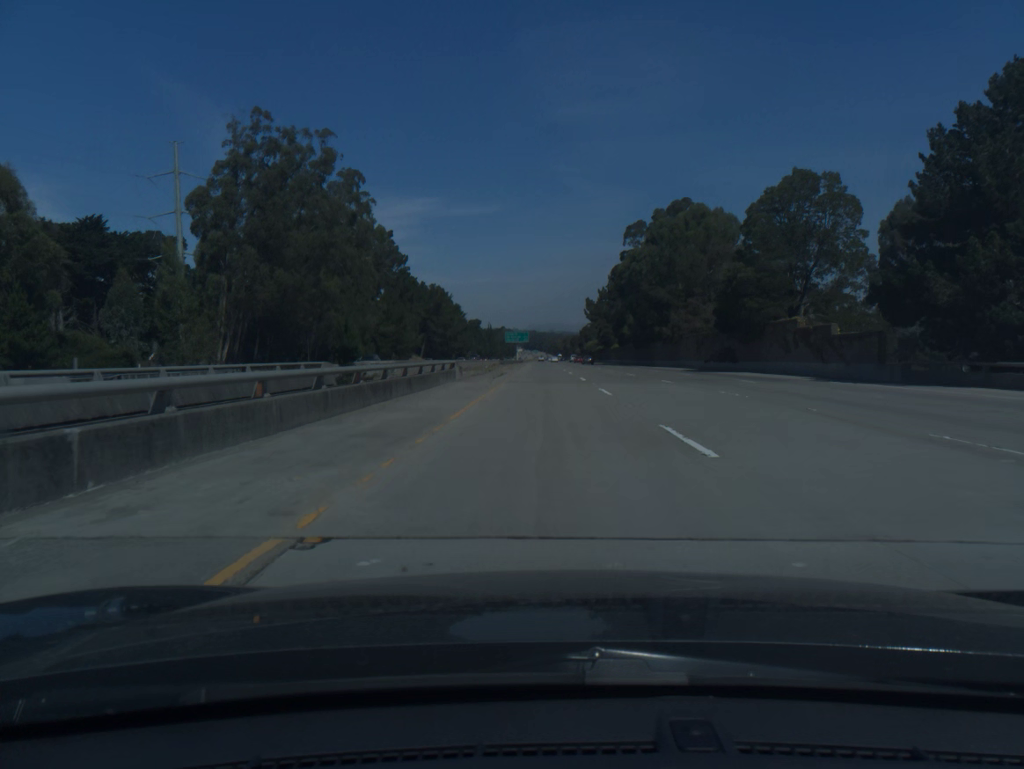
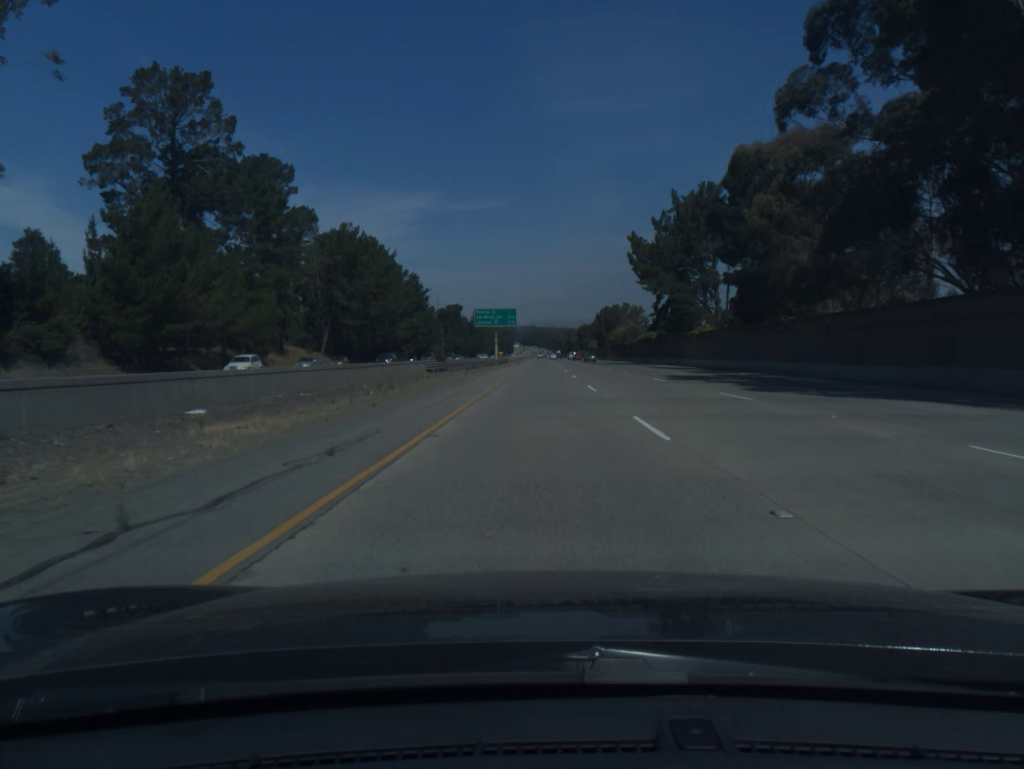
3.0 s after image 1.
(+0.2, +100.6) m; 0°
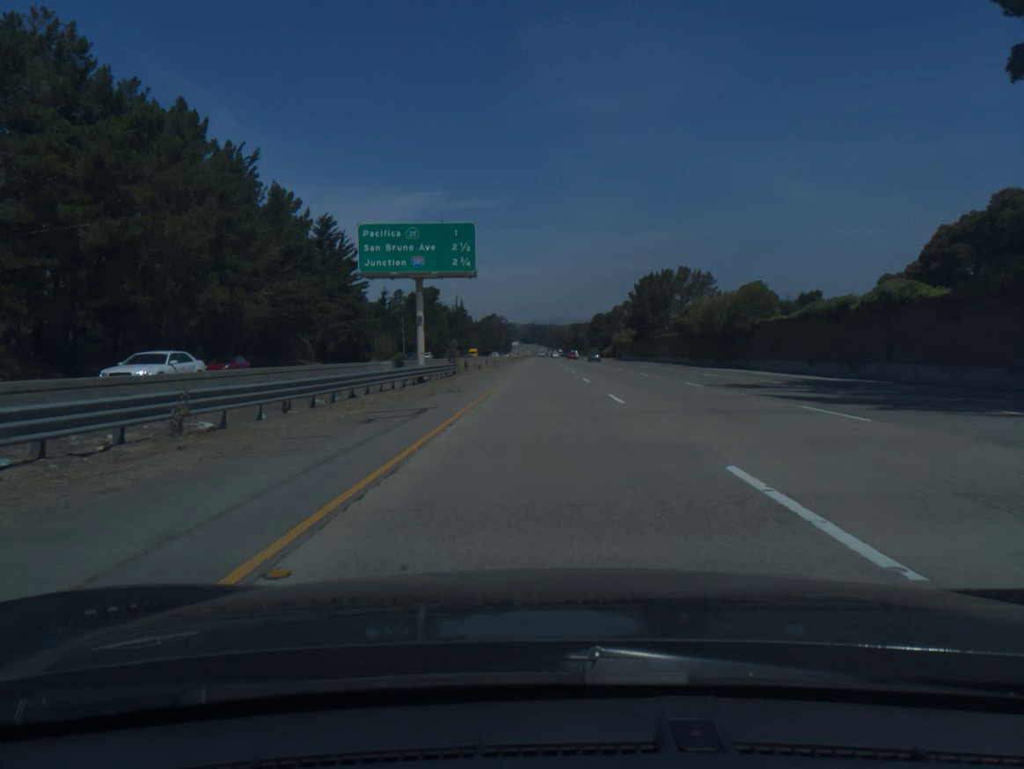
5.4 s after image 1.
(-0.2, +80.3) m; 0°
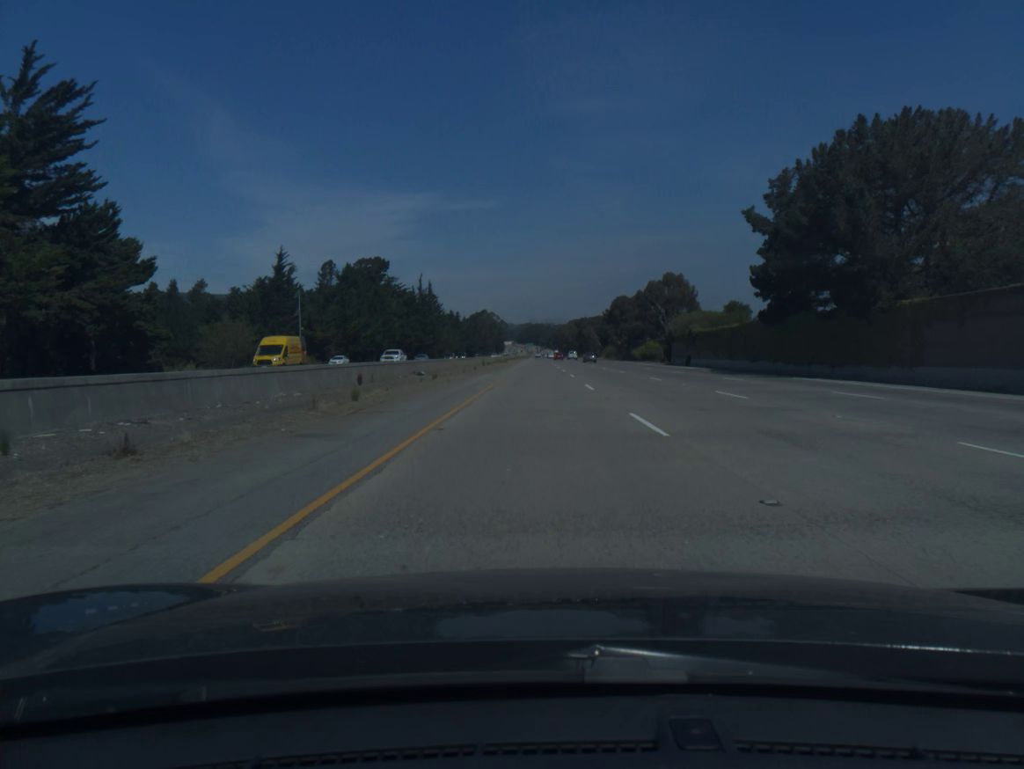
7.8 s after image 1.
(+0.3, +80.1) m; 0°
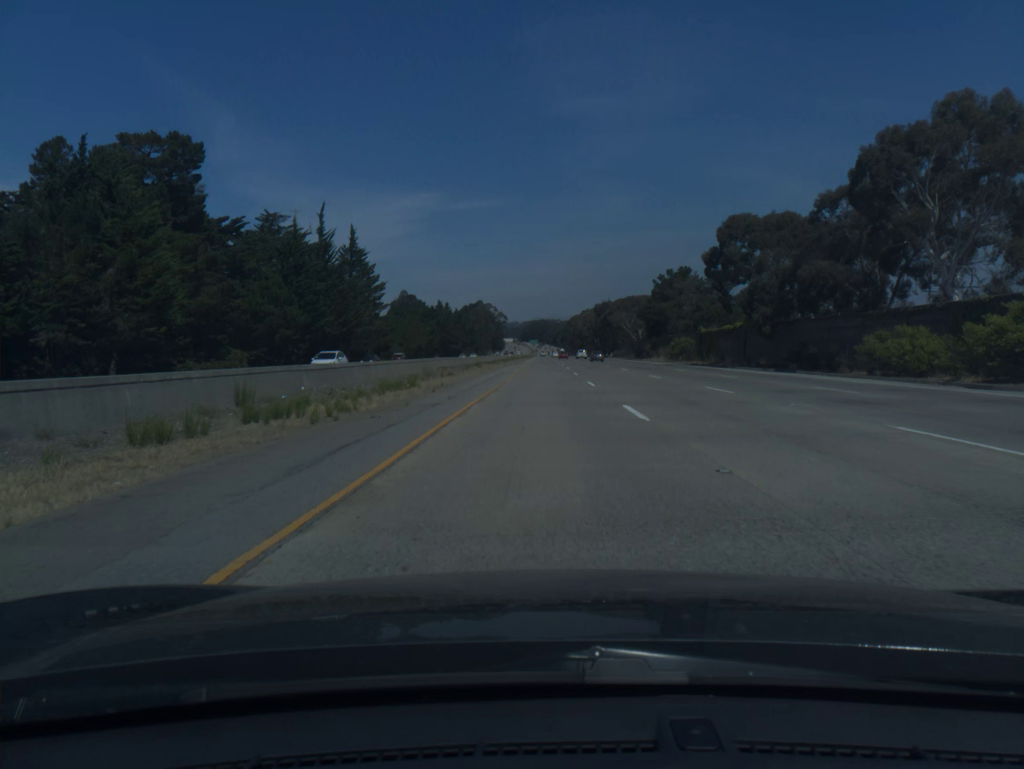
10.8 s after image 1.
(-0.3, +100.1) m; 0°
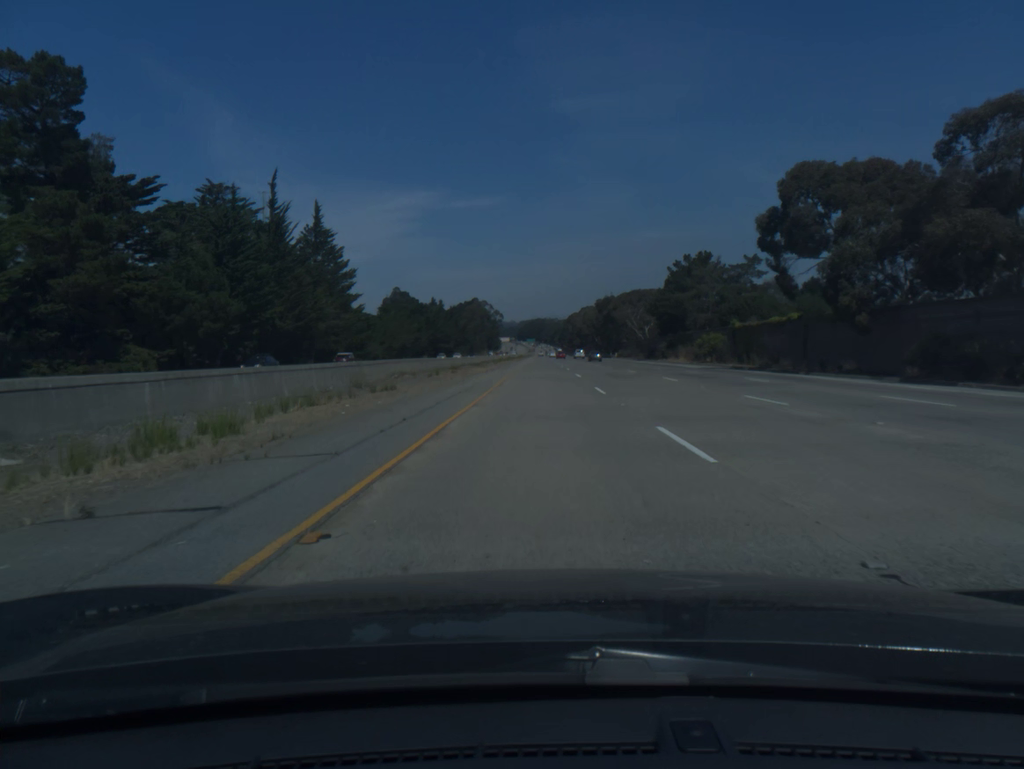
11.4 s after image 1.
(0.0, +20.0) m; 0°
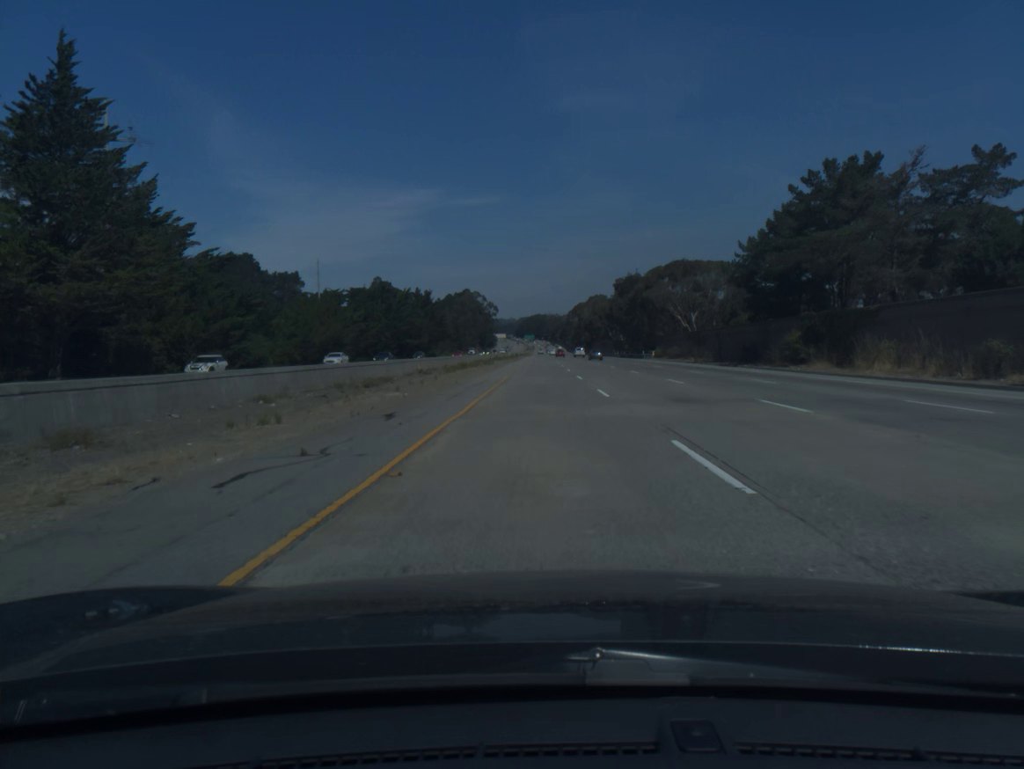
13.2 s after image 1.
(+0.1, +60.0) m; 0°
